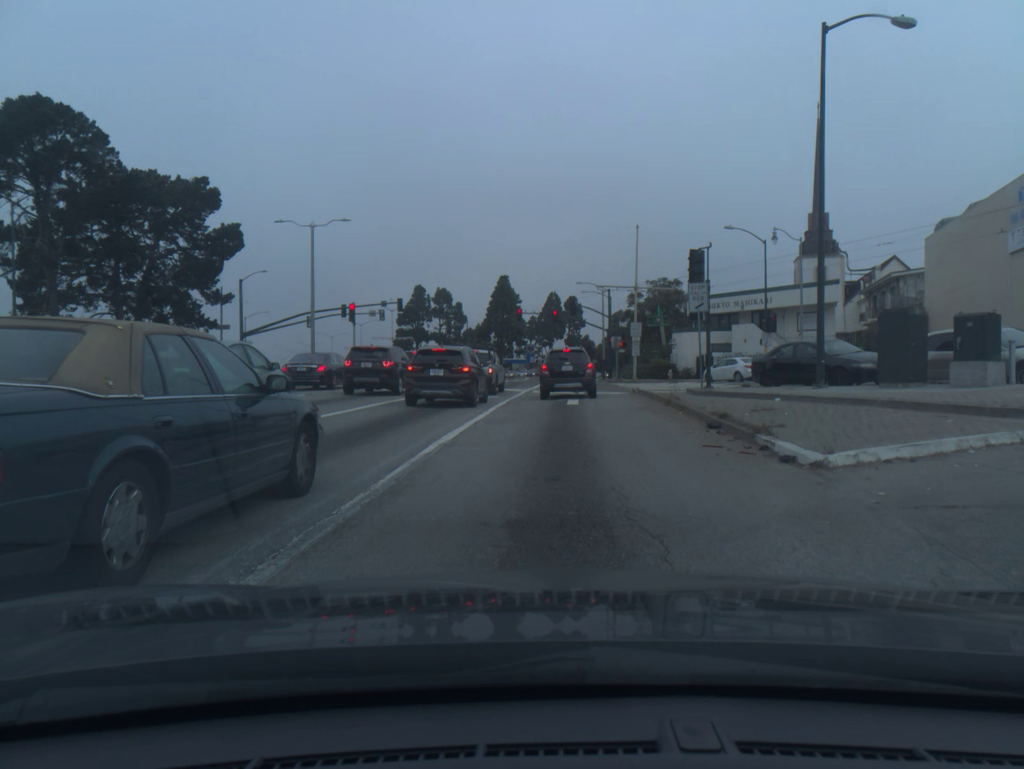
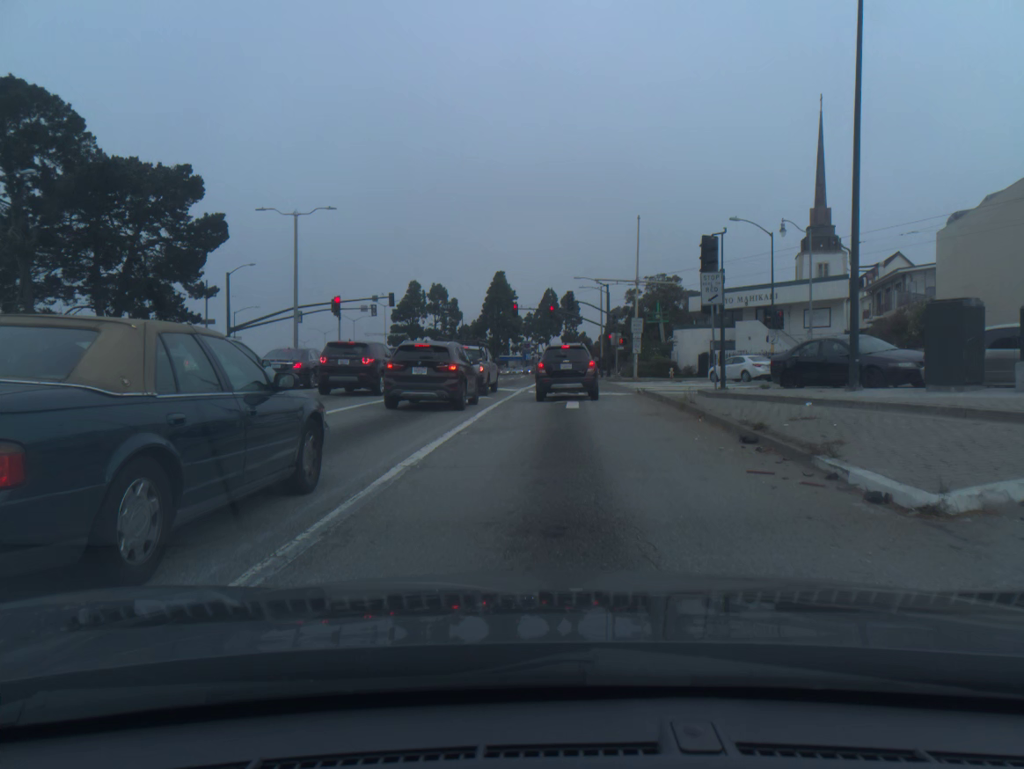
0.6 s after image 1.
(0.0, +2.5) m; 0°
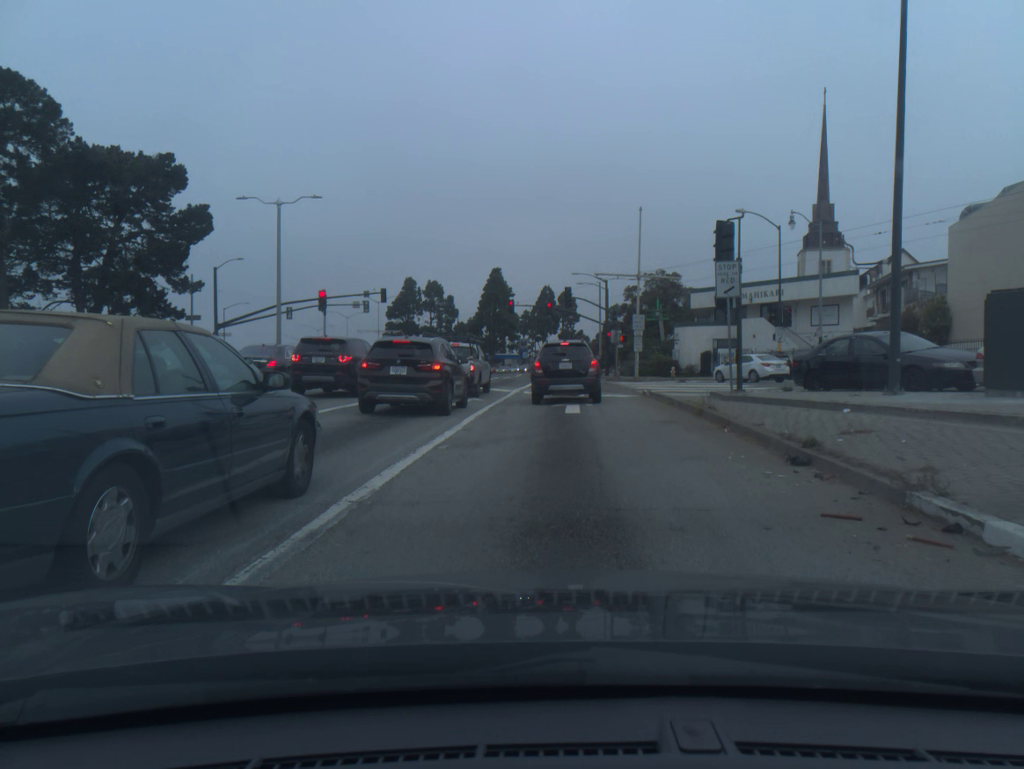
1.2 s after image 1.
(0.0, +2.3) m; 0°
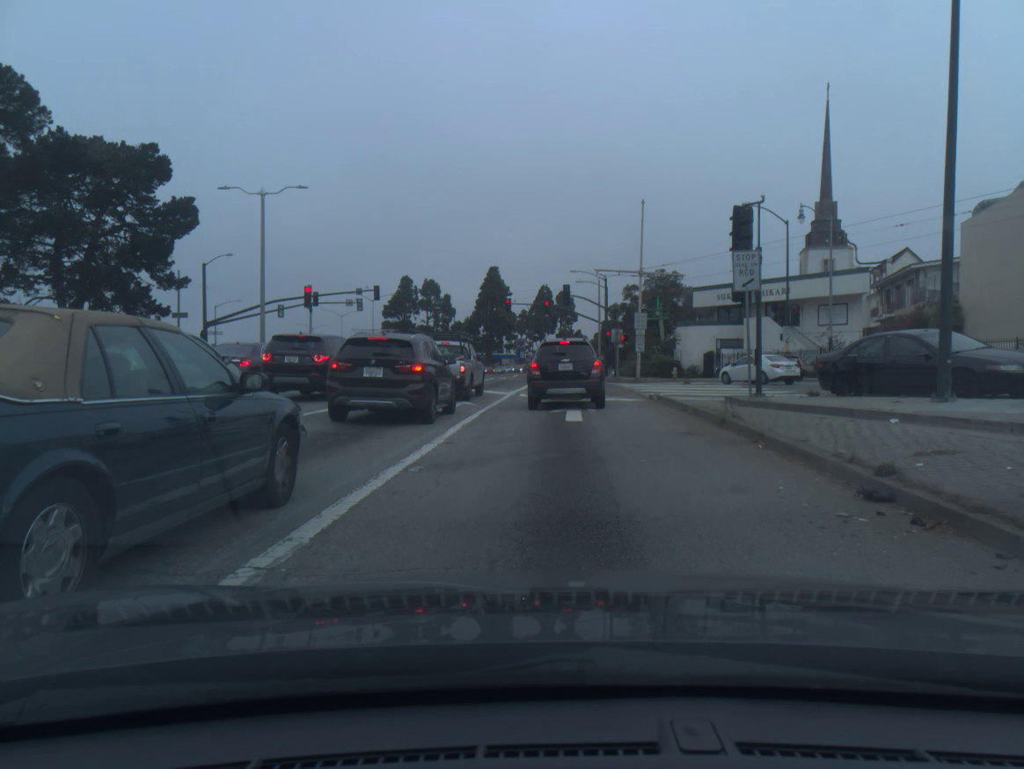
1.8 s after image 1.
(0.0, +2.1) m; 0°
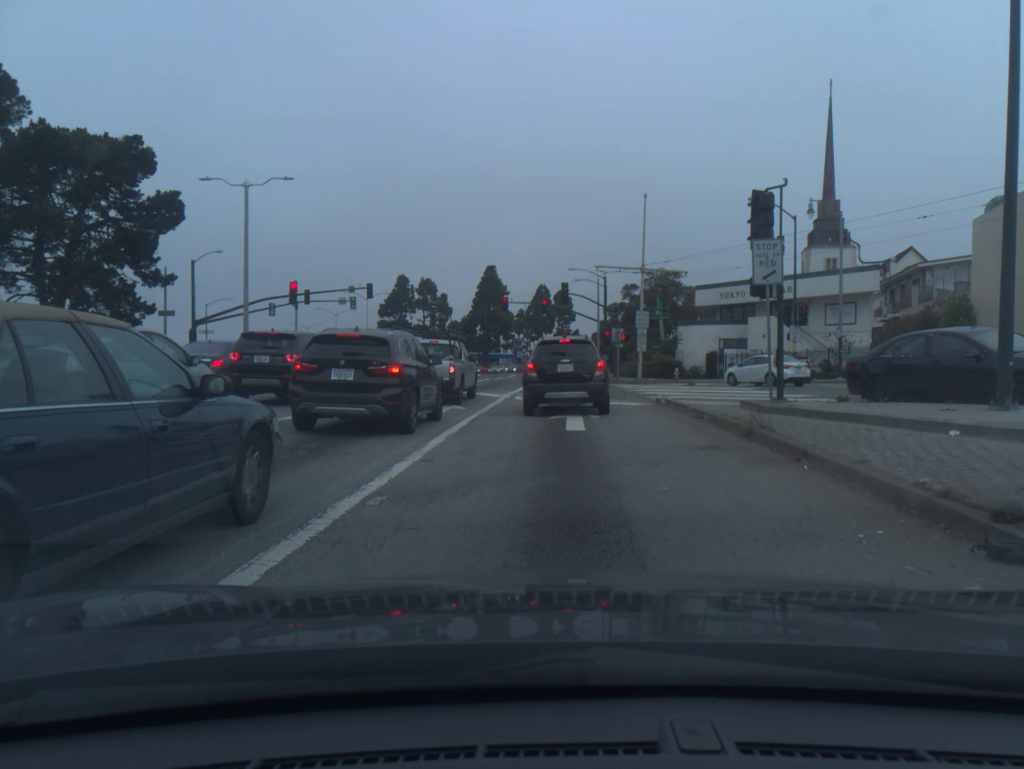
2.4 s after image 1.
(0.0, +1.9) m; 0°
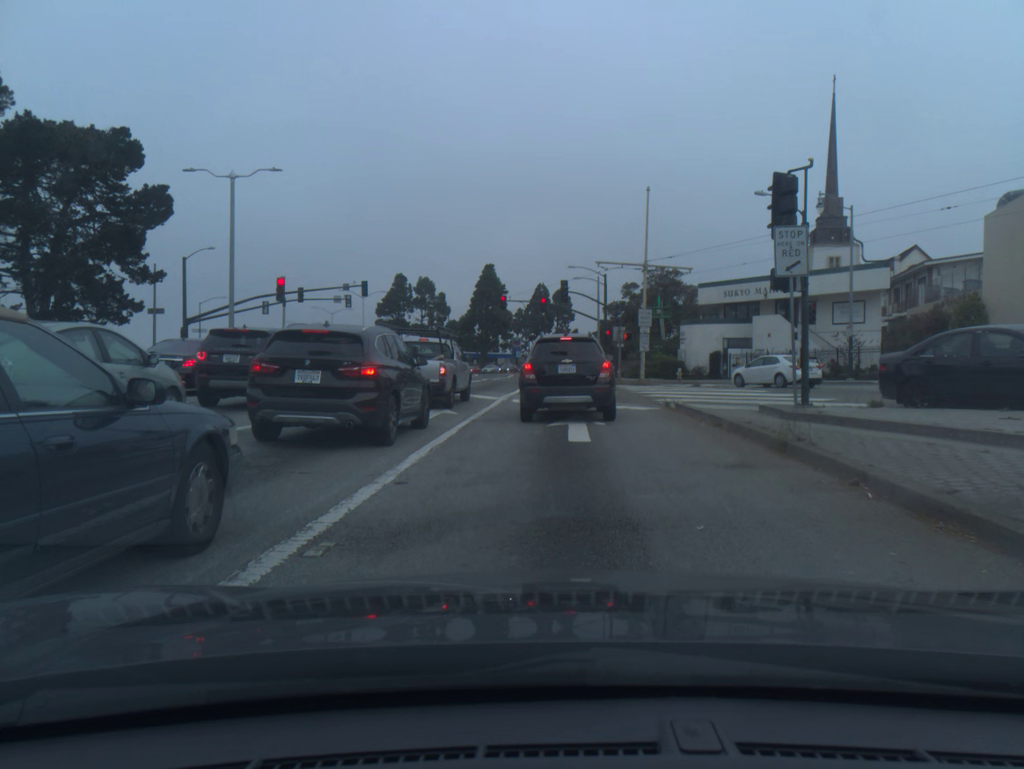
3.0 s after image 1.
(0.0, +1.6) m; 0°
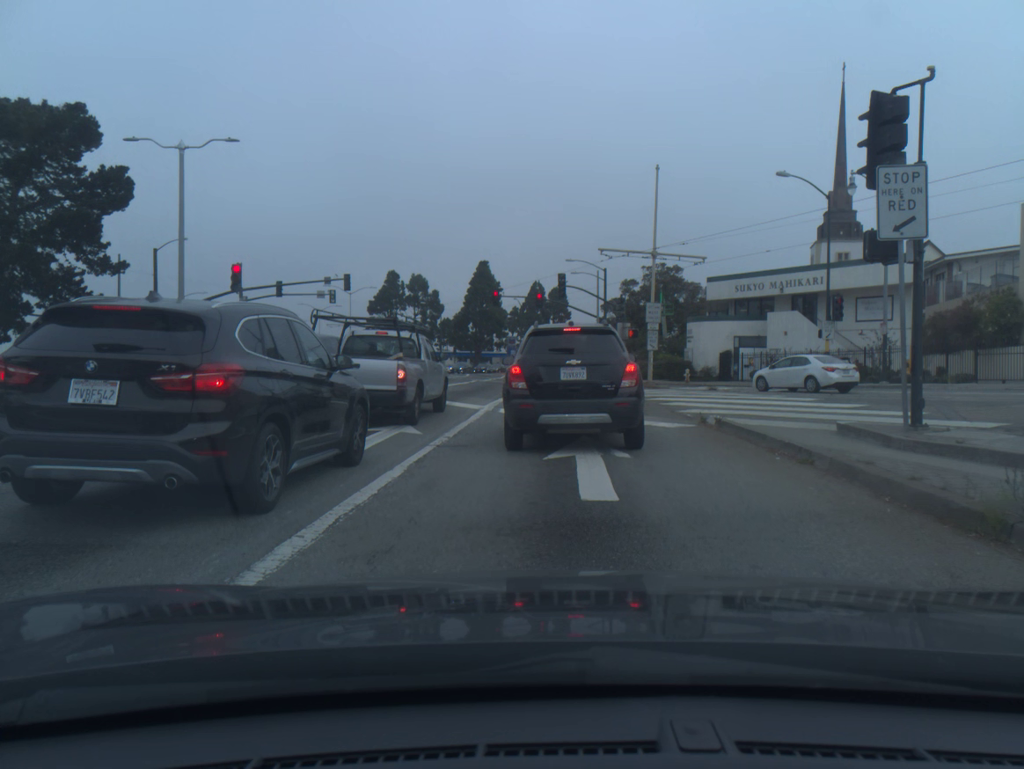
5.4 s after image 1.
(0.0, +4.6) m; 0°
